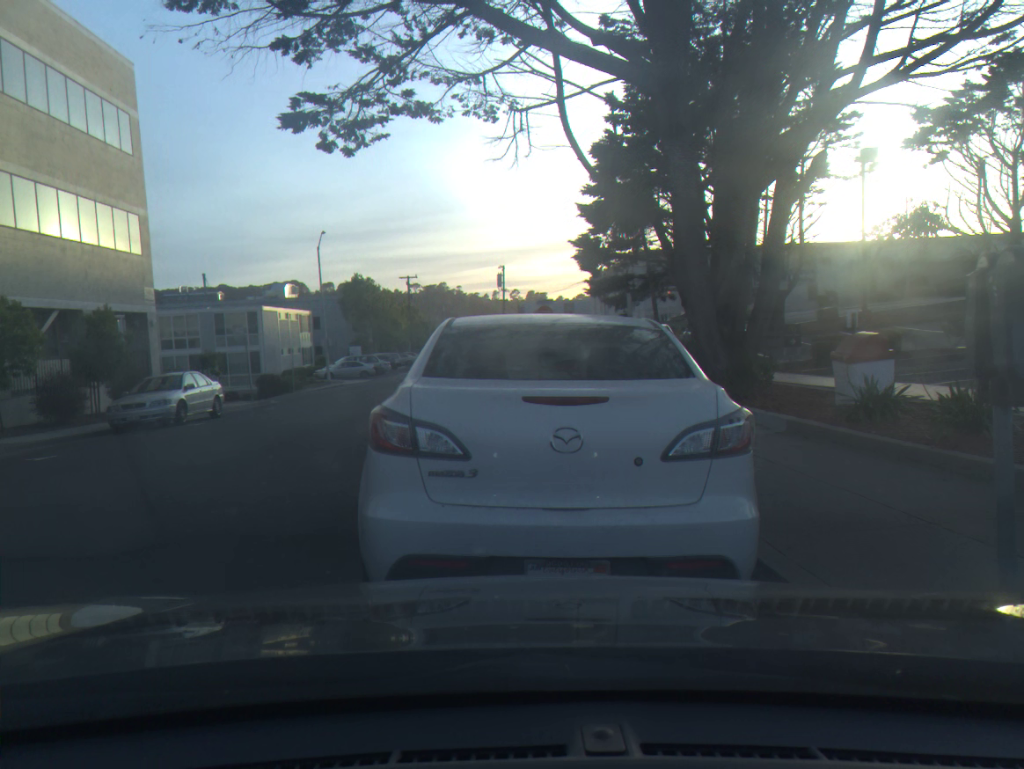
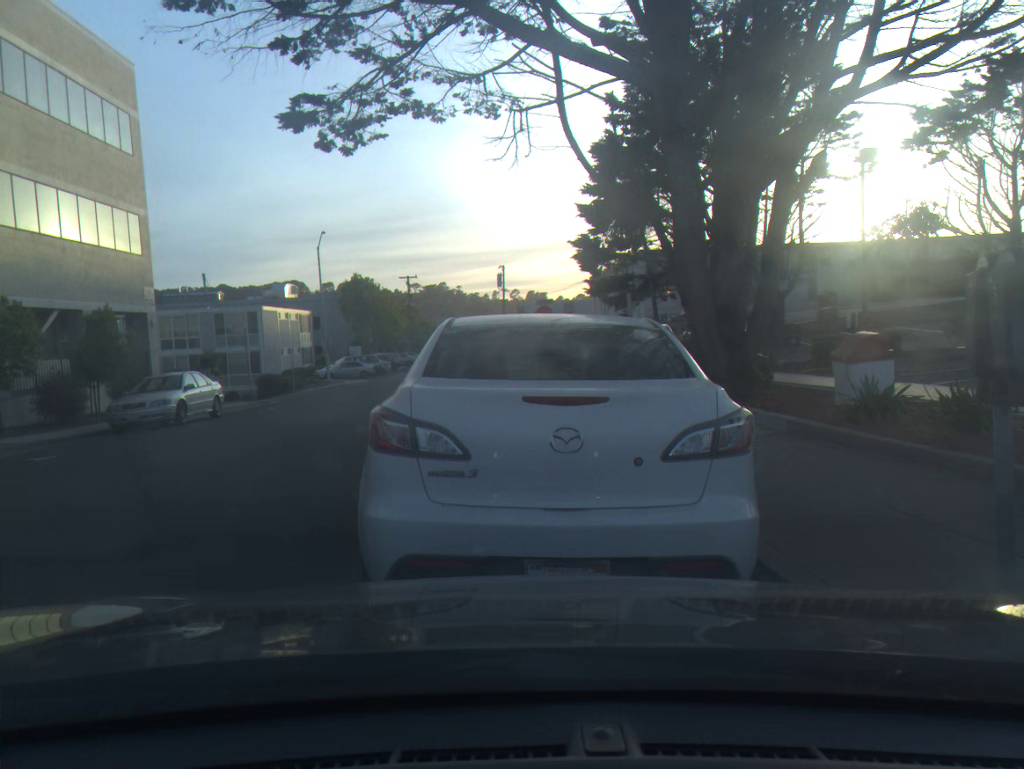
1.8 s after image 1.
(0.0, 0.0) m; 0°
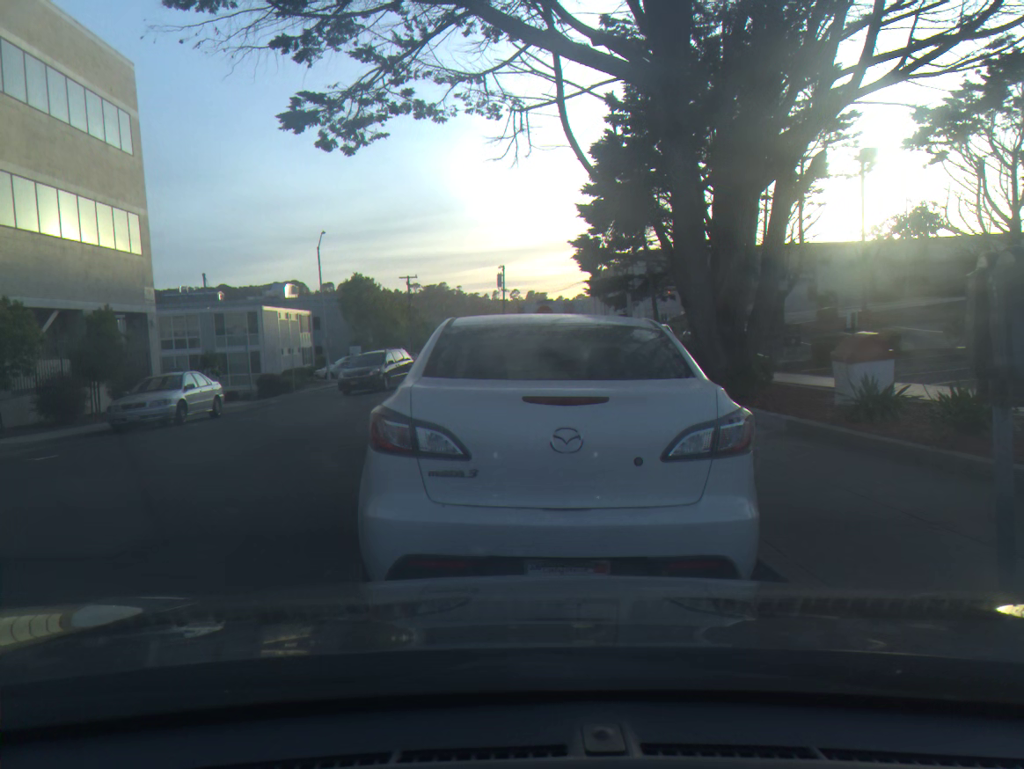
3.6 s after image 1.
(0.0, 0.0) m; 0°
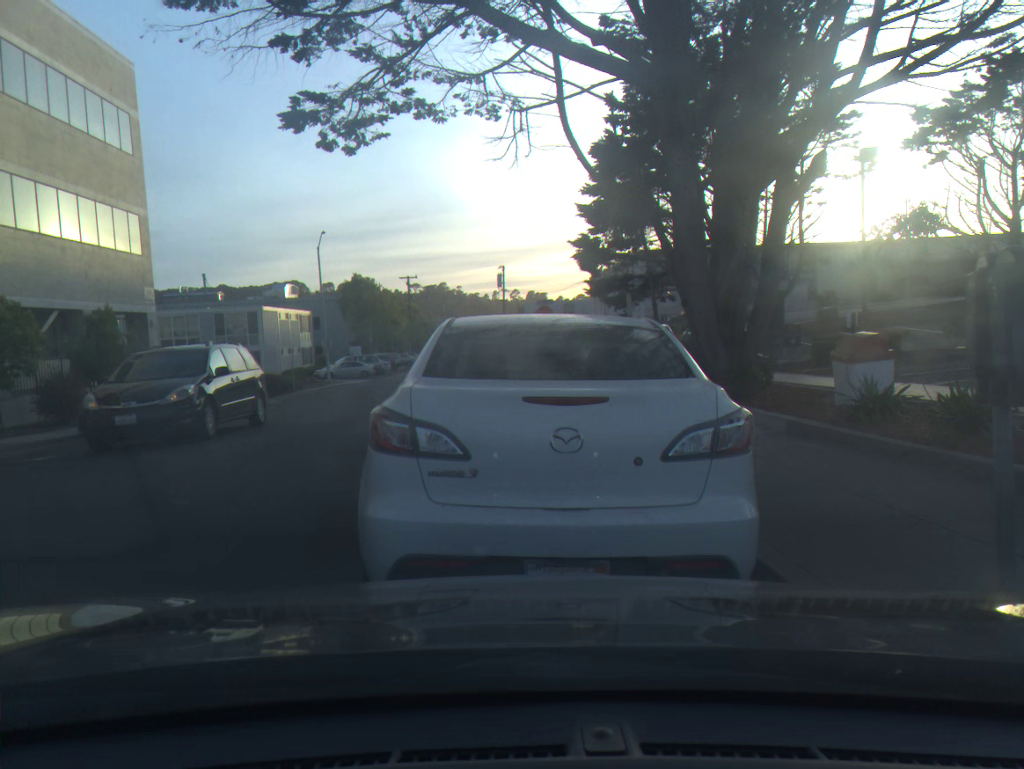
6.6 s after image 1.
(0.0, 0.0) m; 0°
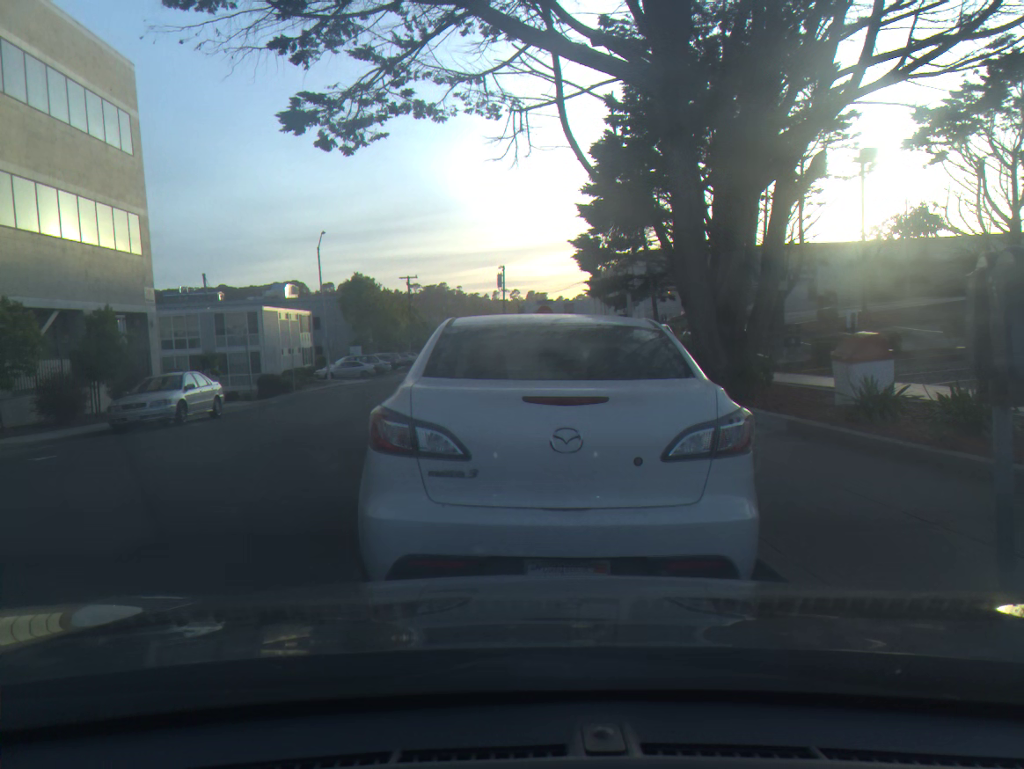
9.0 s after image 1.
(0.0, 0.0) m; 0°
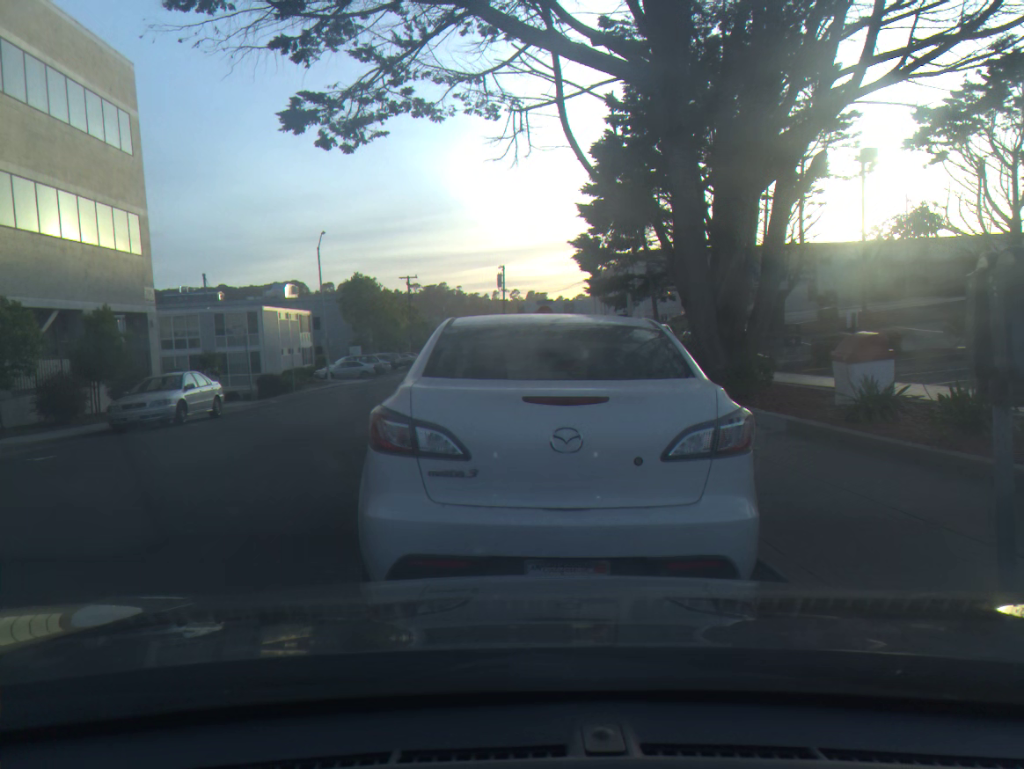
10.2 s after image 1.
(0.0, 0.0) m; 0°
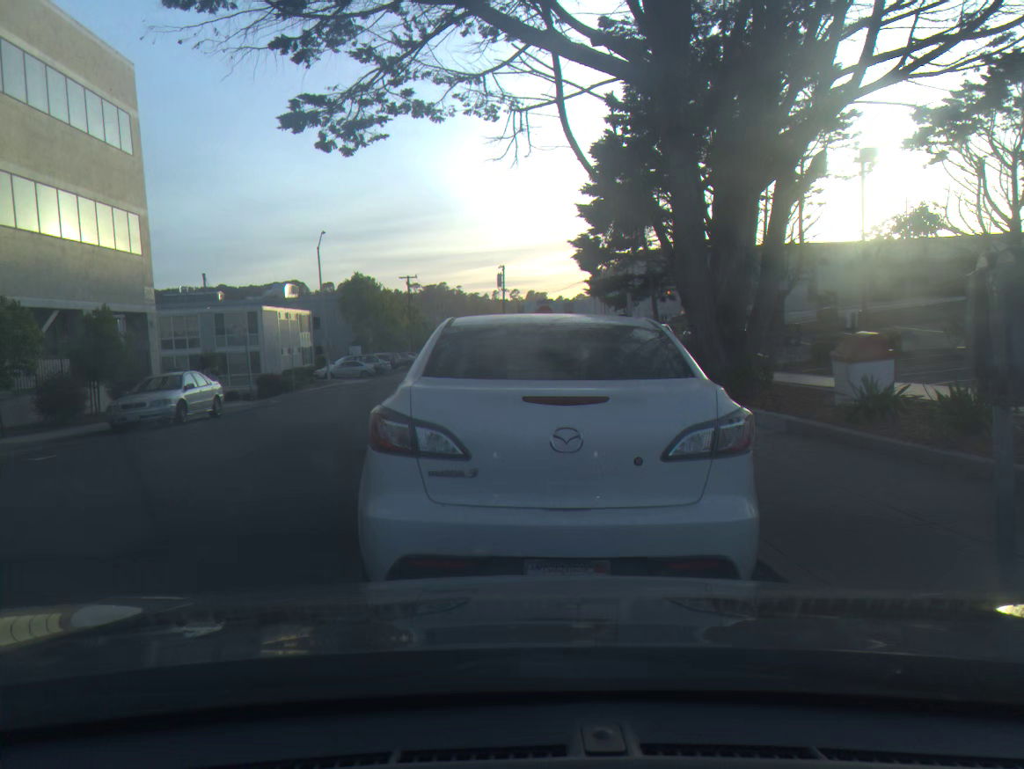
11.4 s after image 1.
(0.0, 0.0) m; 0°
